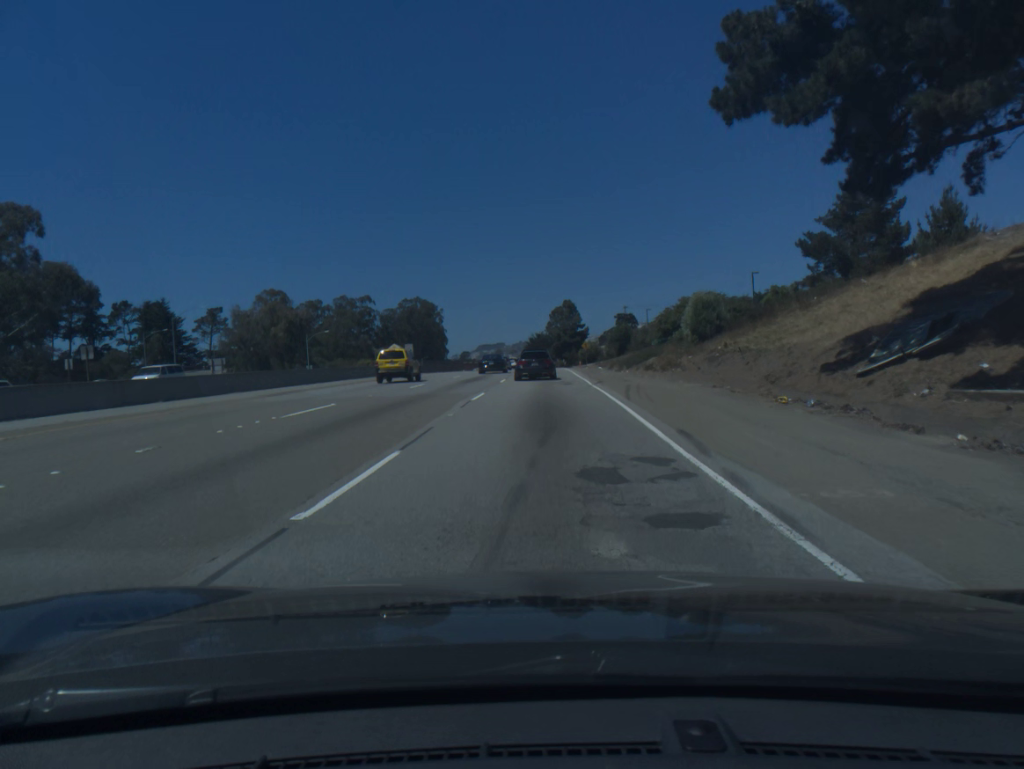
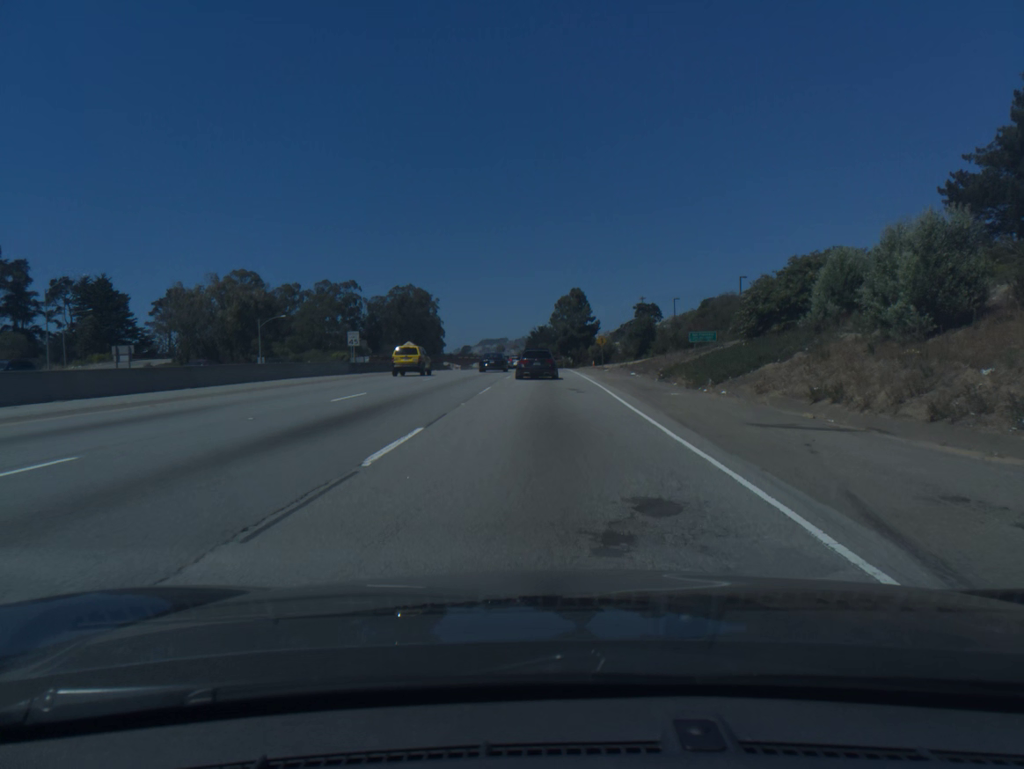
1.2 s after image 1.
(-0.1, +26.7) m; 0°
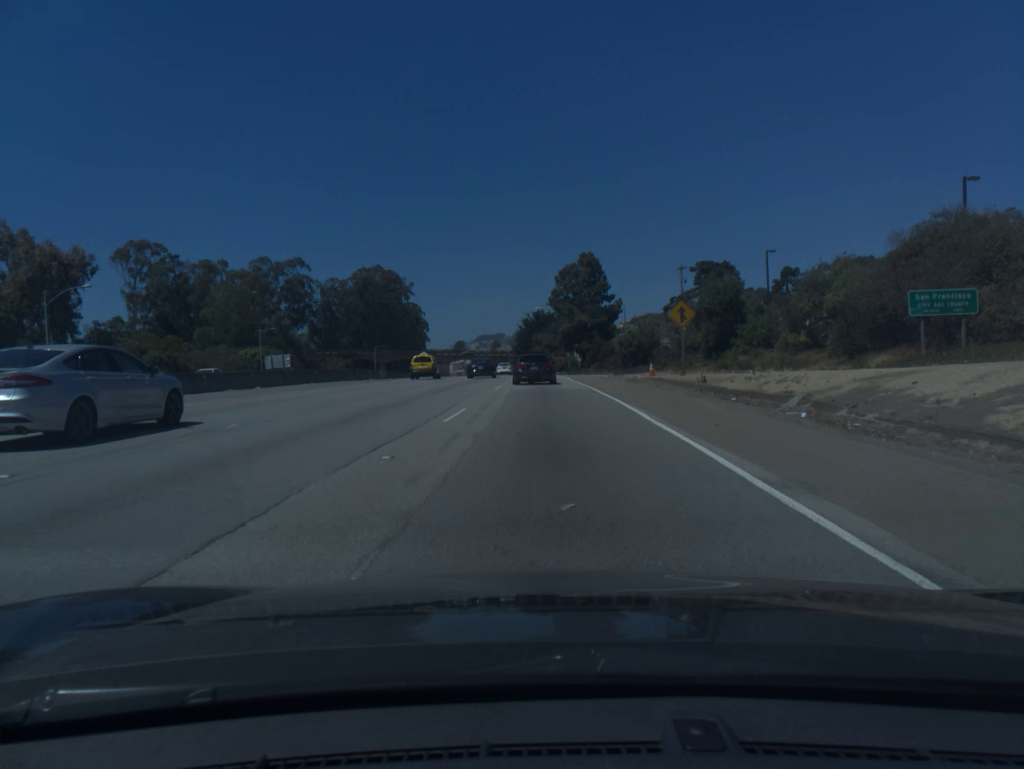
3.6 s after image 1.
(+0.1, +52.0) m; 0°
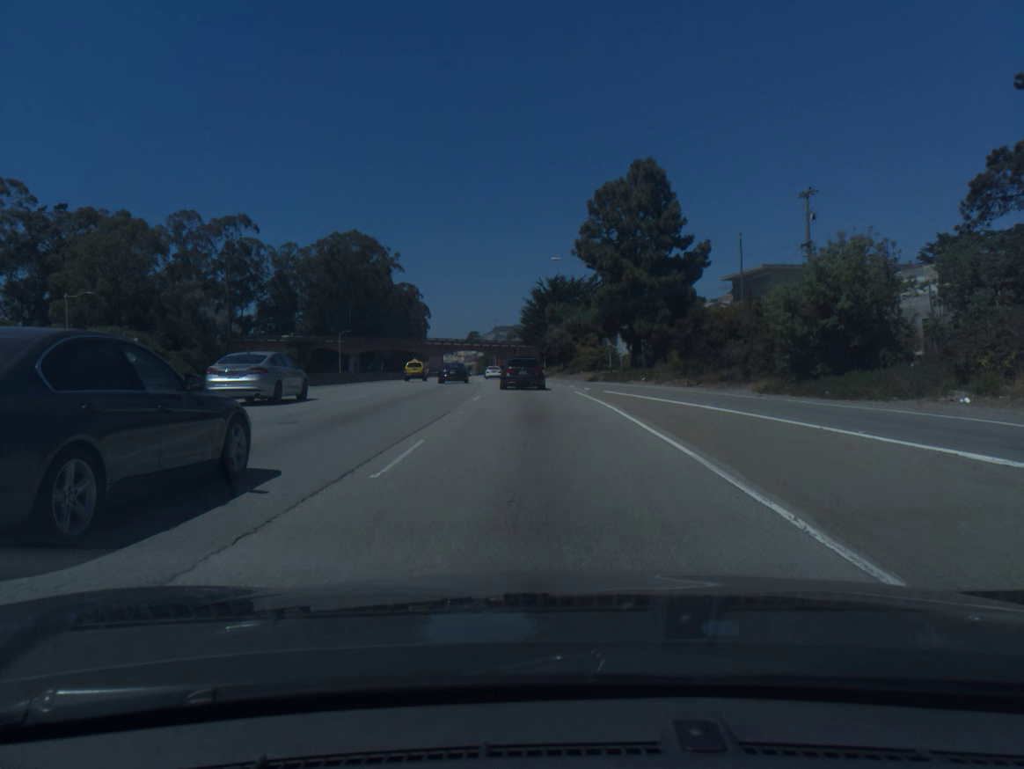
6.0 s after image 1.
(-0.3, +50.4) m; -1°
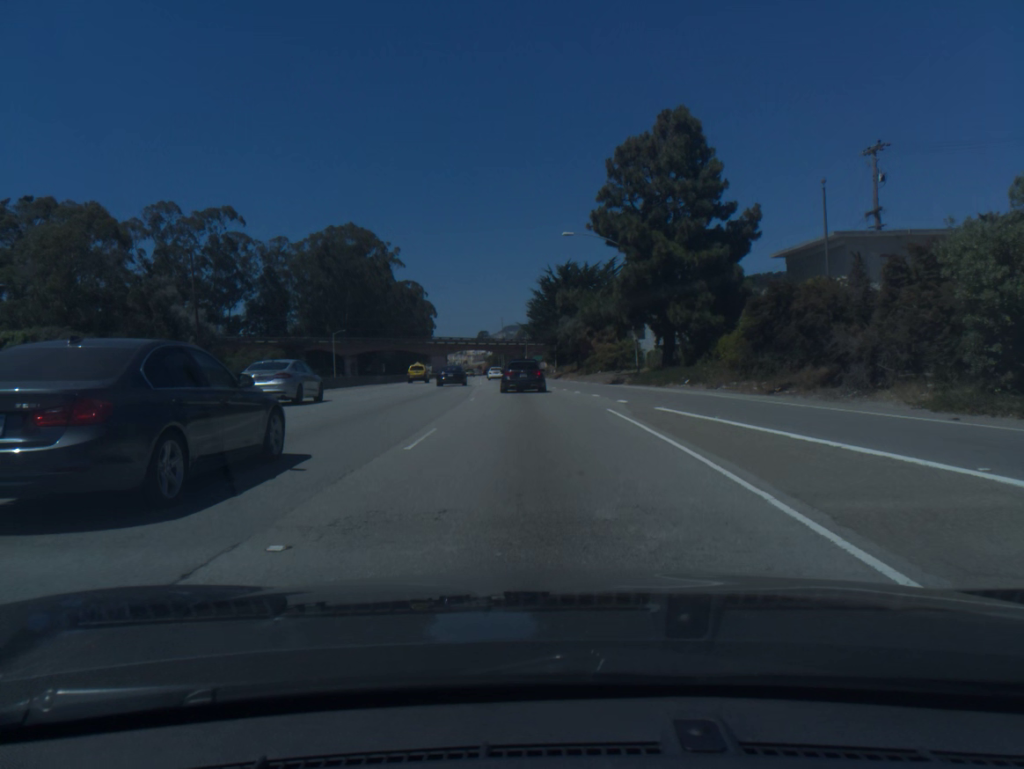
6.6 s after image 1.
(-0.1, +12.4) m; -1°
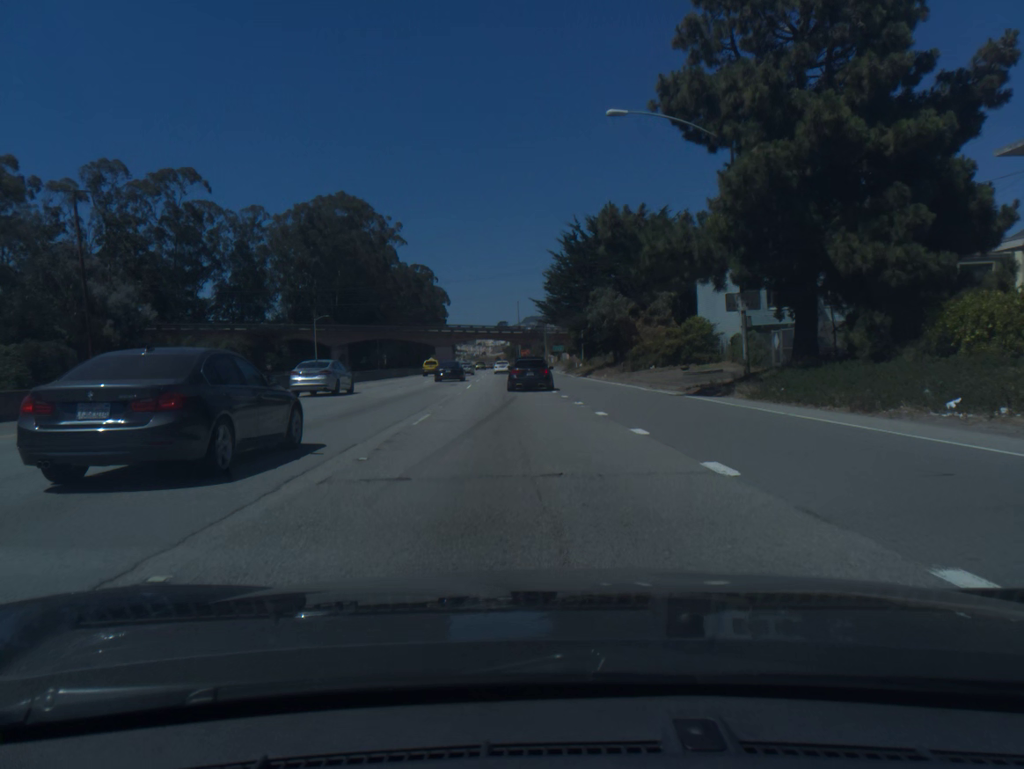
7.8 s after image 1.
(-0.3, +24.4) m; -2°
